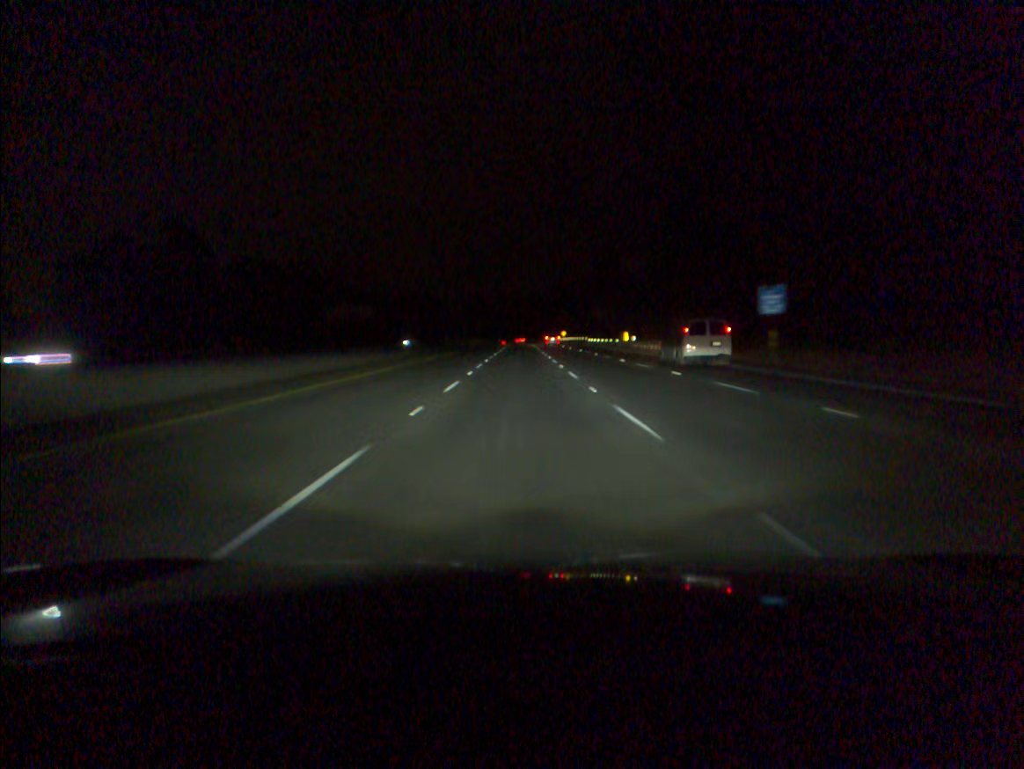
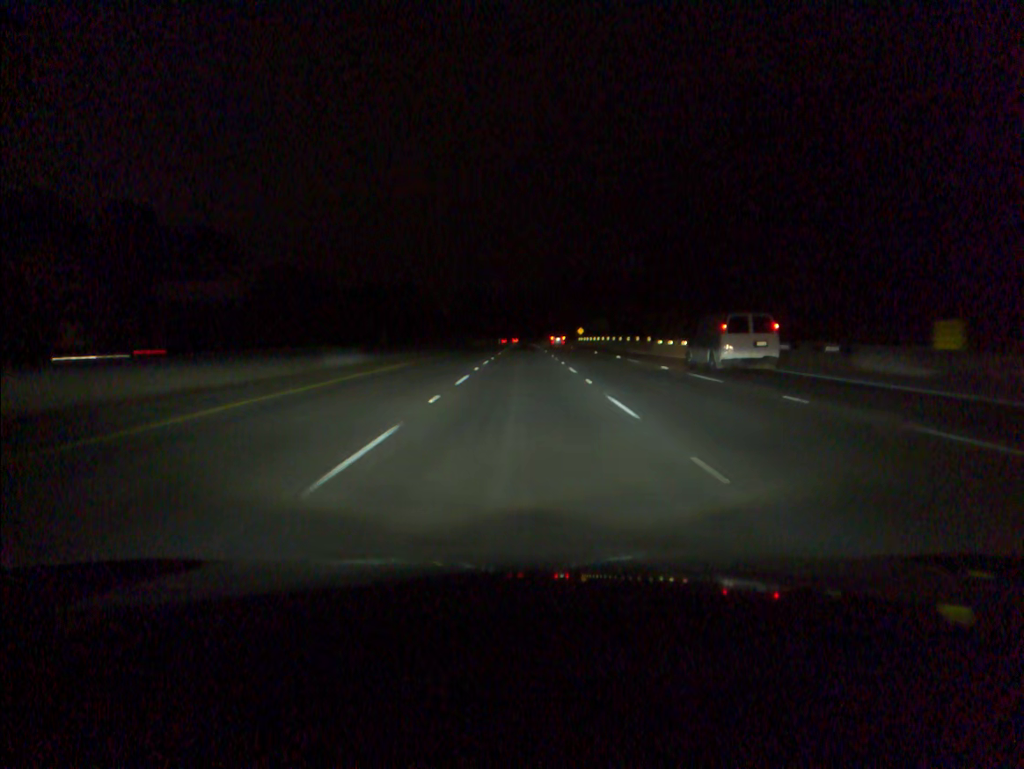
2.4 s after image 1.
(-0.1, +70.4) m; 0°
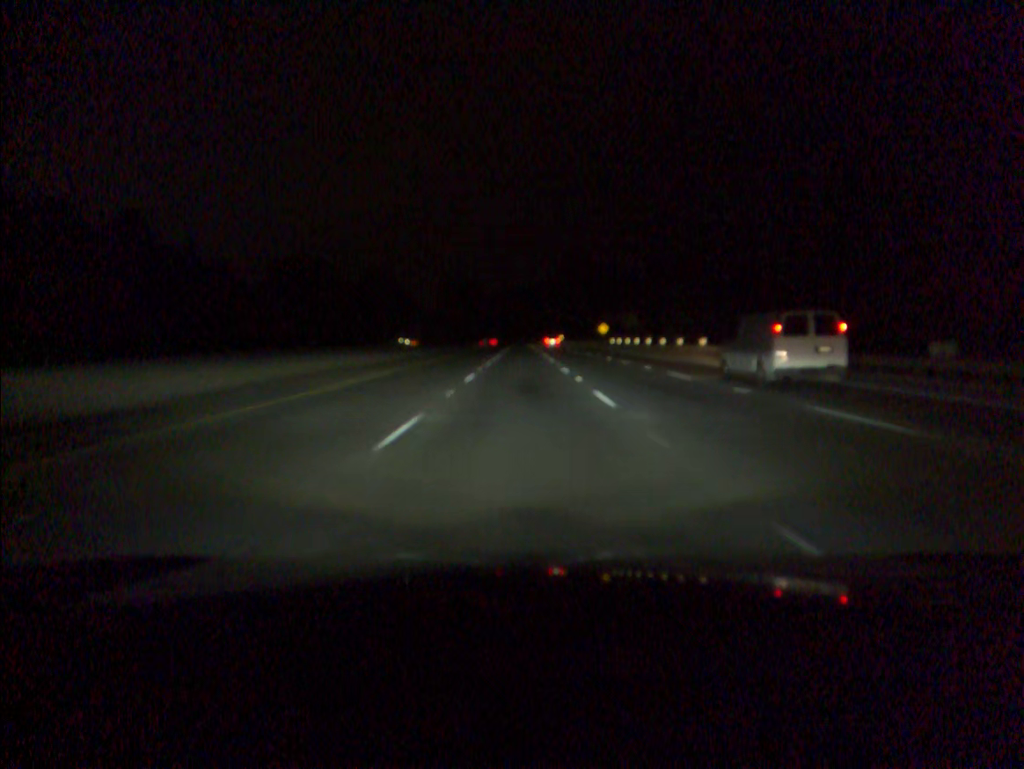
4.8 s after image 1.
(+0.1, +70.2) m; 0°
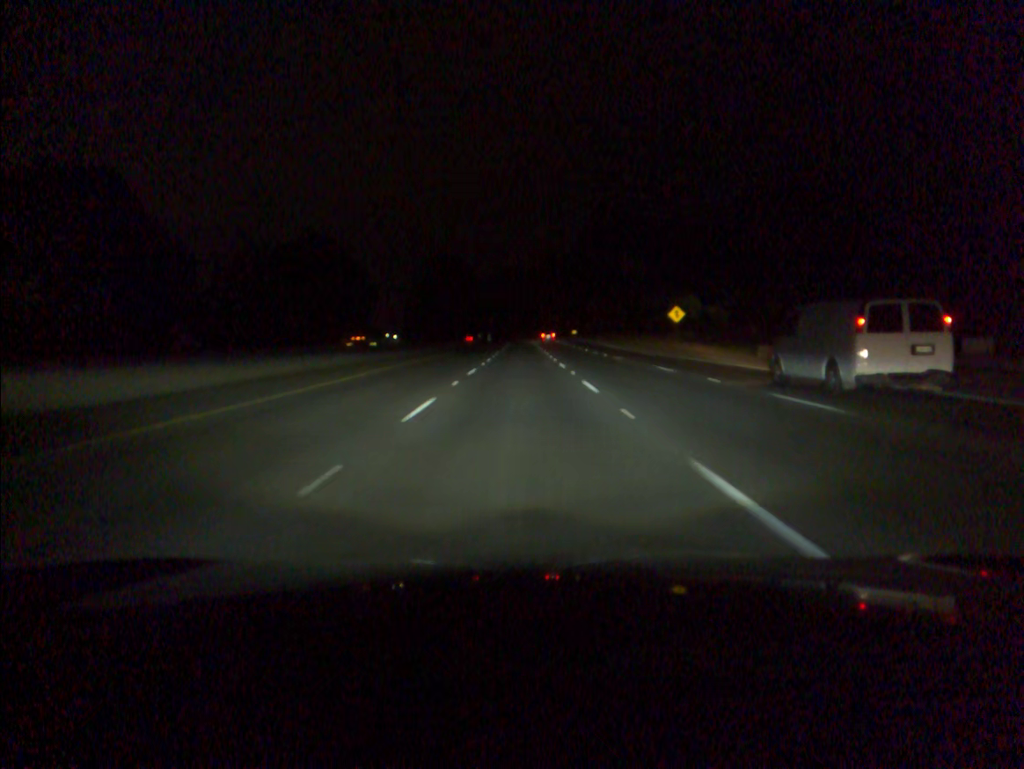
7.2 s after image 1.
(0.0, +70.0) m; 0°
